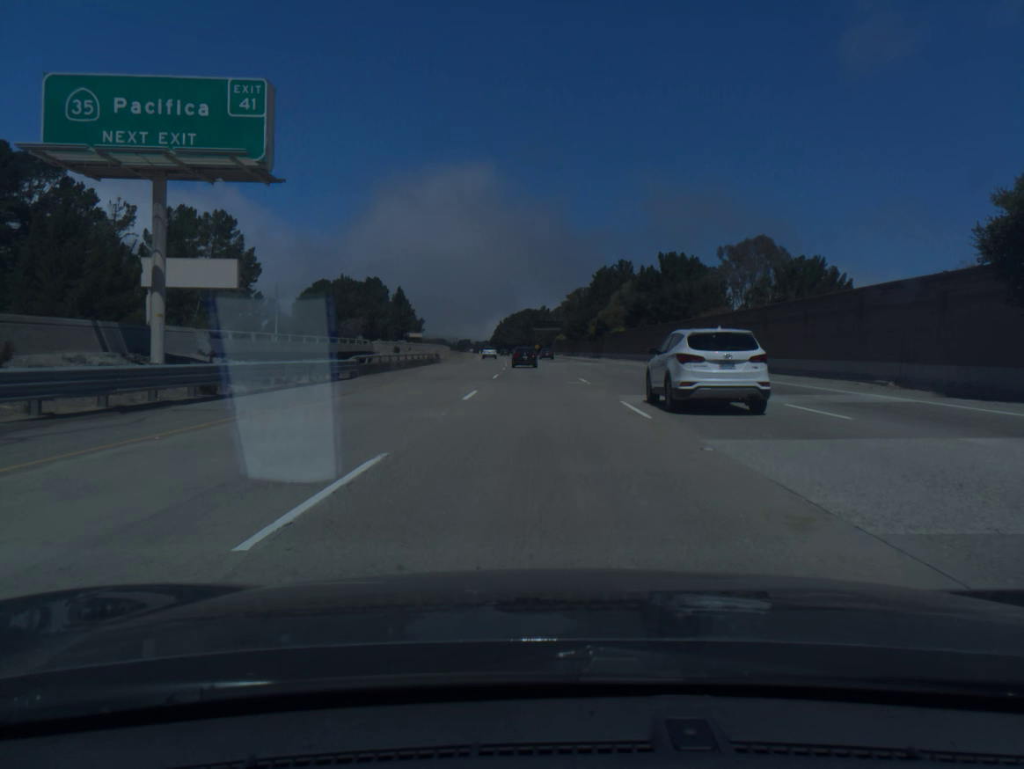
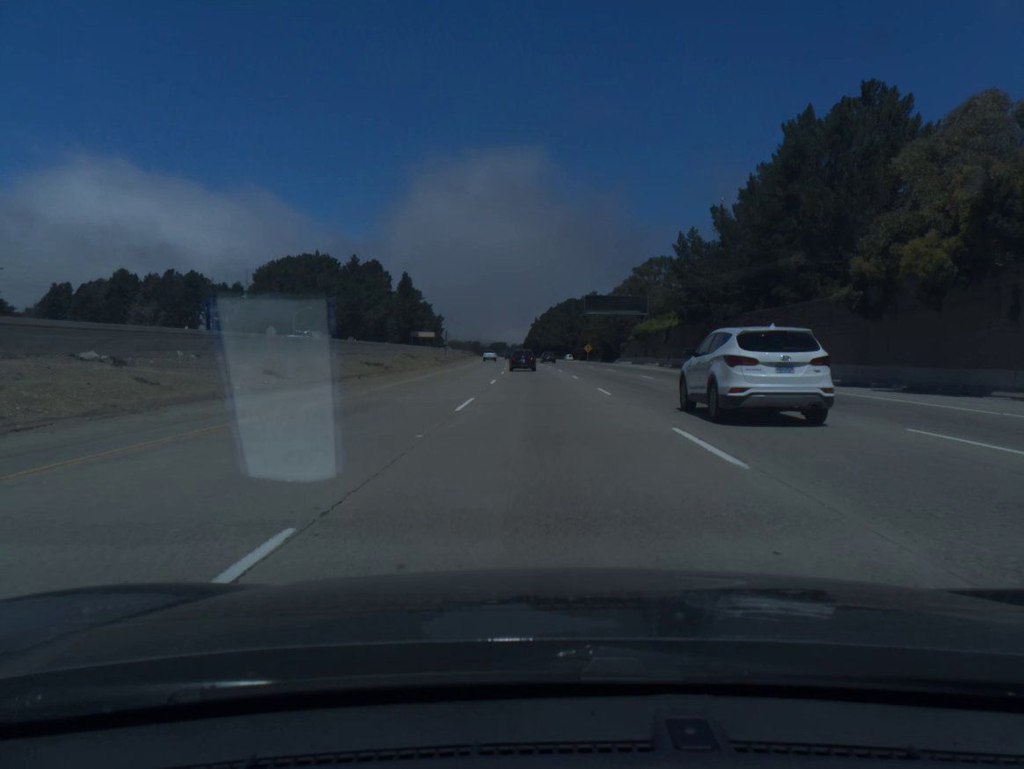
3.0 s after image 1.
(-2.1, +93.3) m; -3°
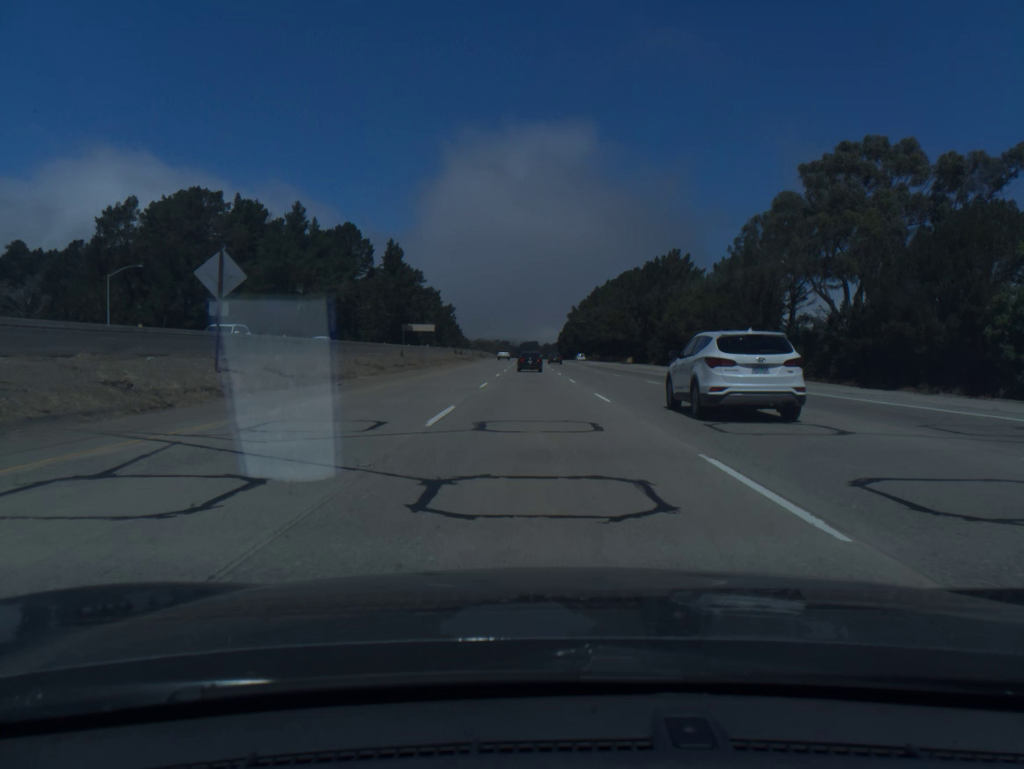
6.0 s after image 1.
(-1.7, +90.4) m; -2°
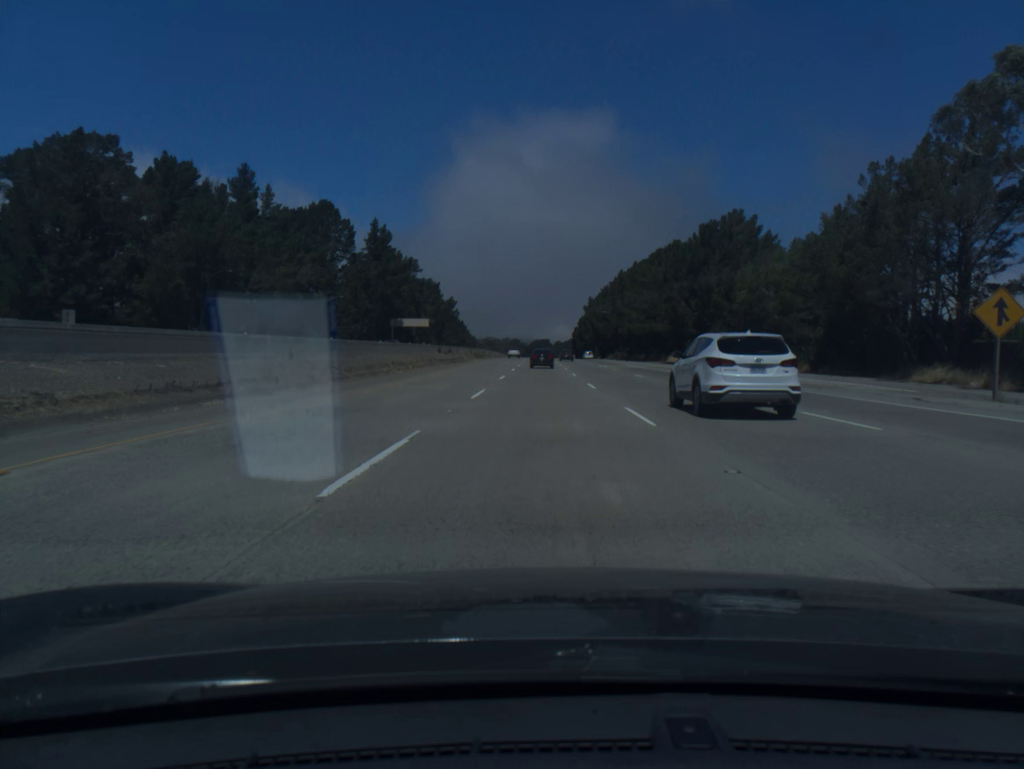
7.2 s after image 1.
(-0.3, +35.9) m; -1°
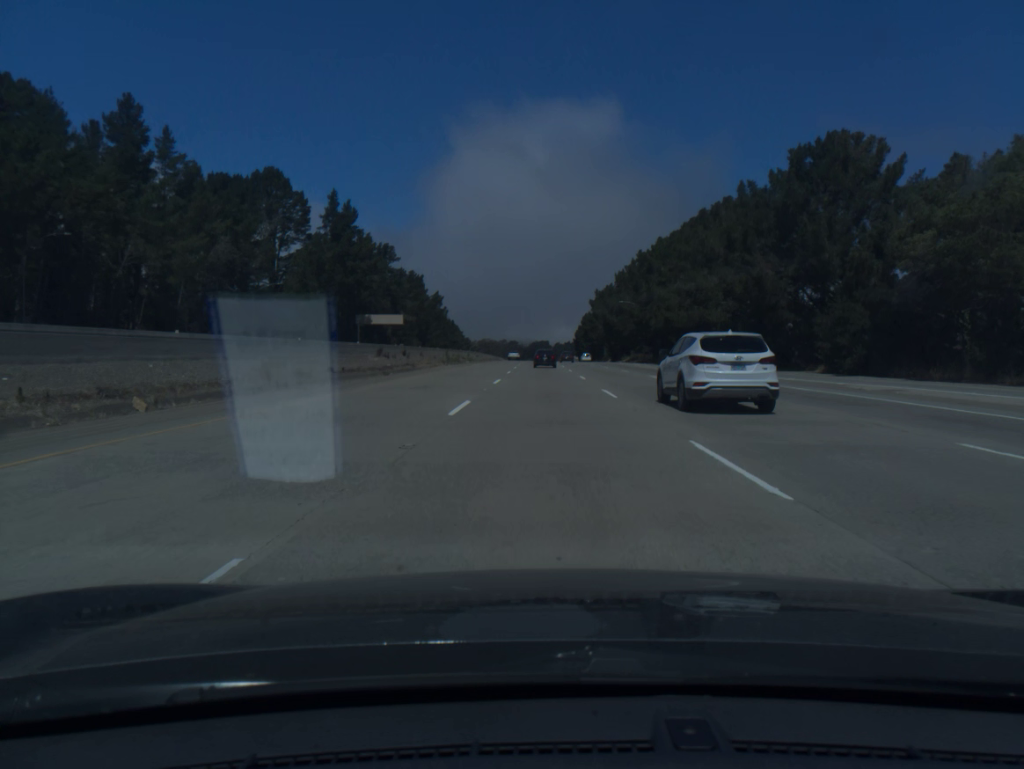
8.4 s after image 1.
(0.0, +35.9) m; 0°
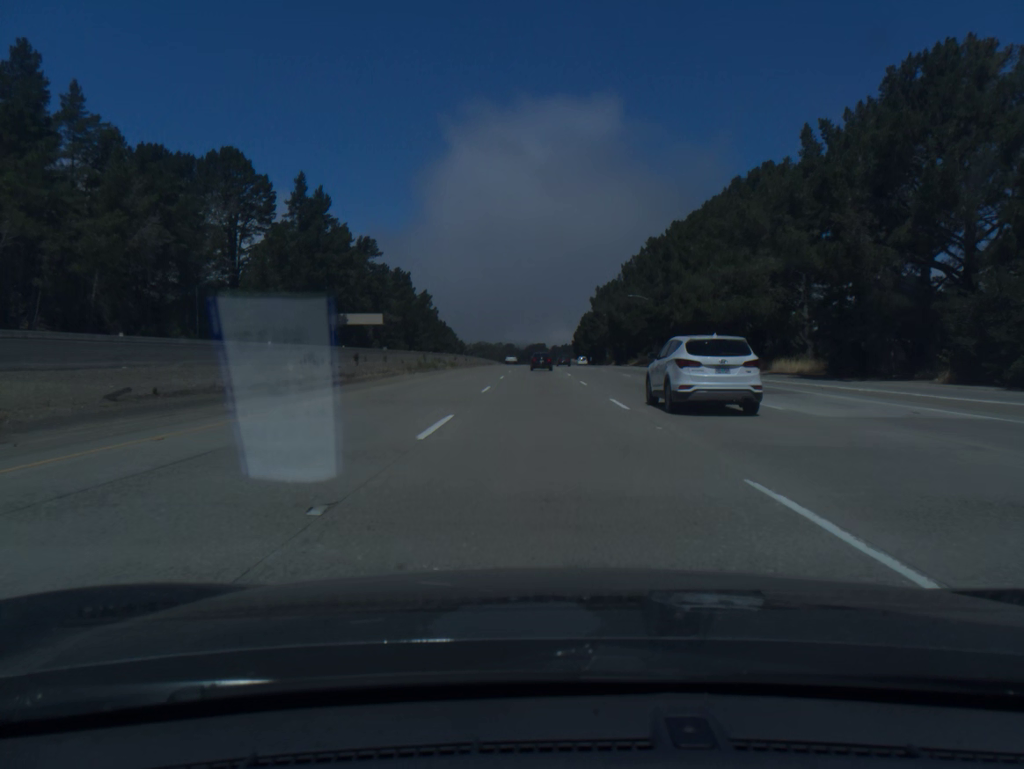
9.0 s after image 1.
(0.0, +18.0) m; 0°
